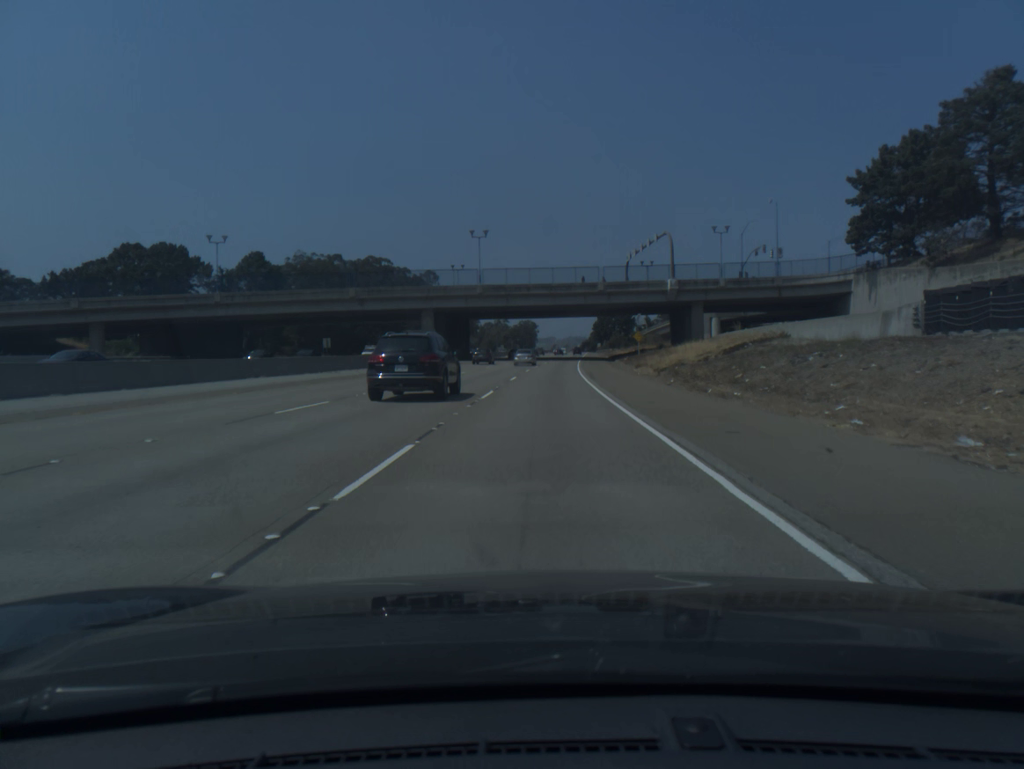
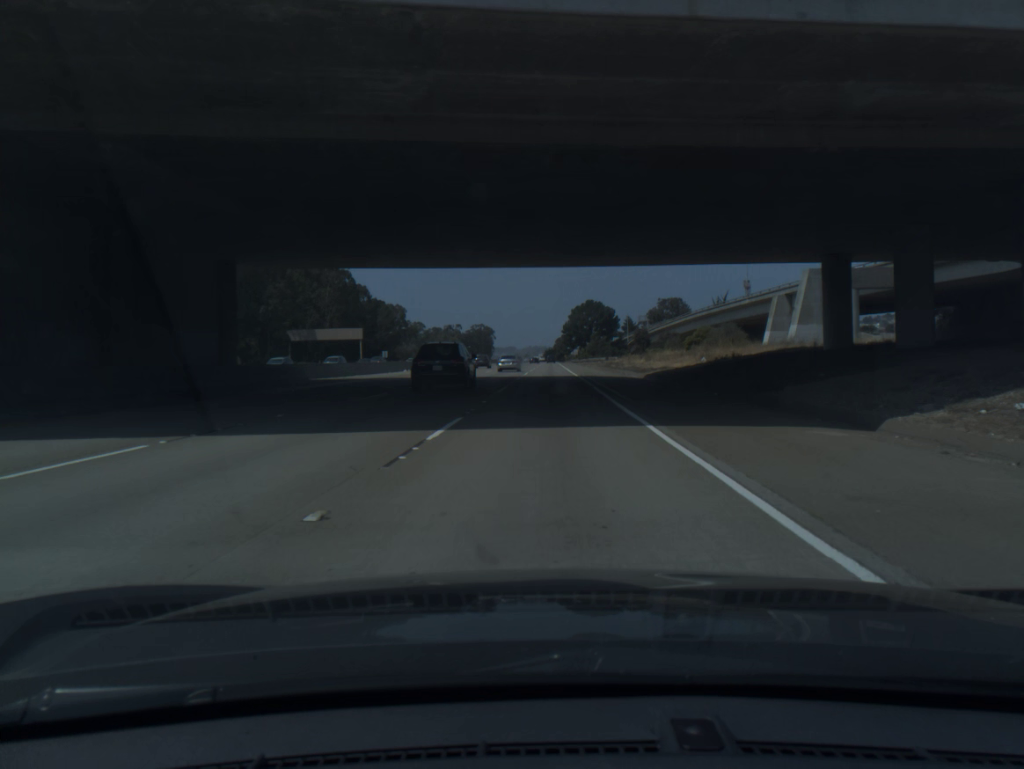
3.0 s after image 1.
(+1.9, +82.1) m; +3°
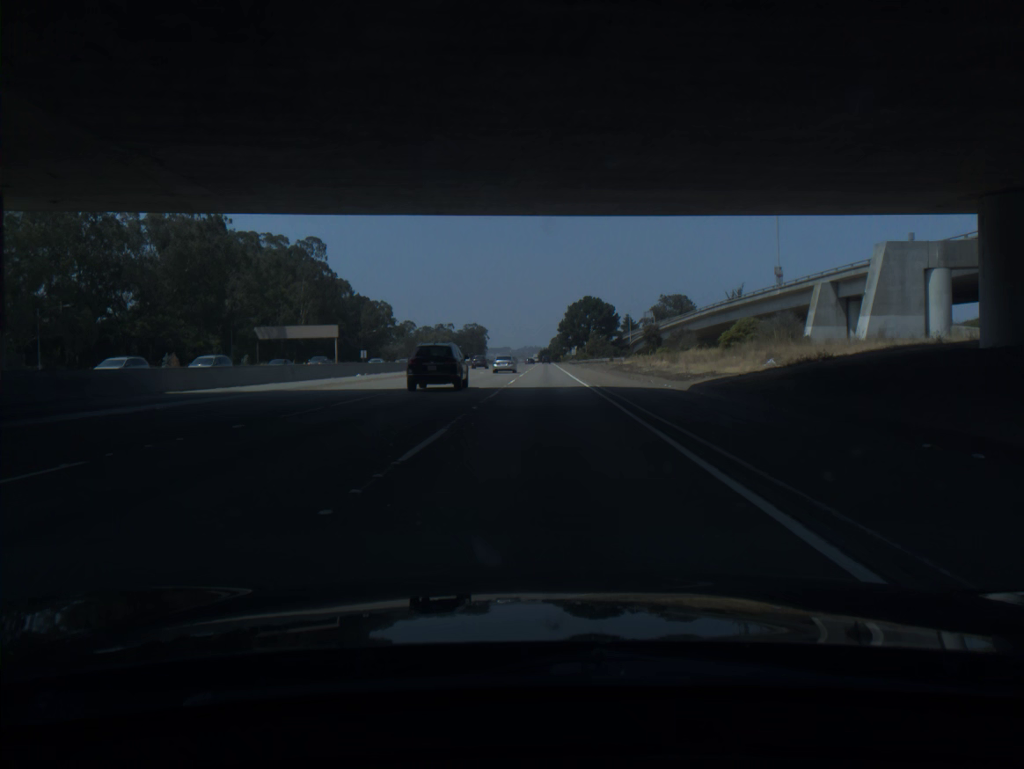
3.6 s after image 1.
(+0.1, +16.8) m; 0°
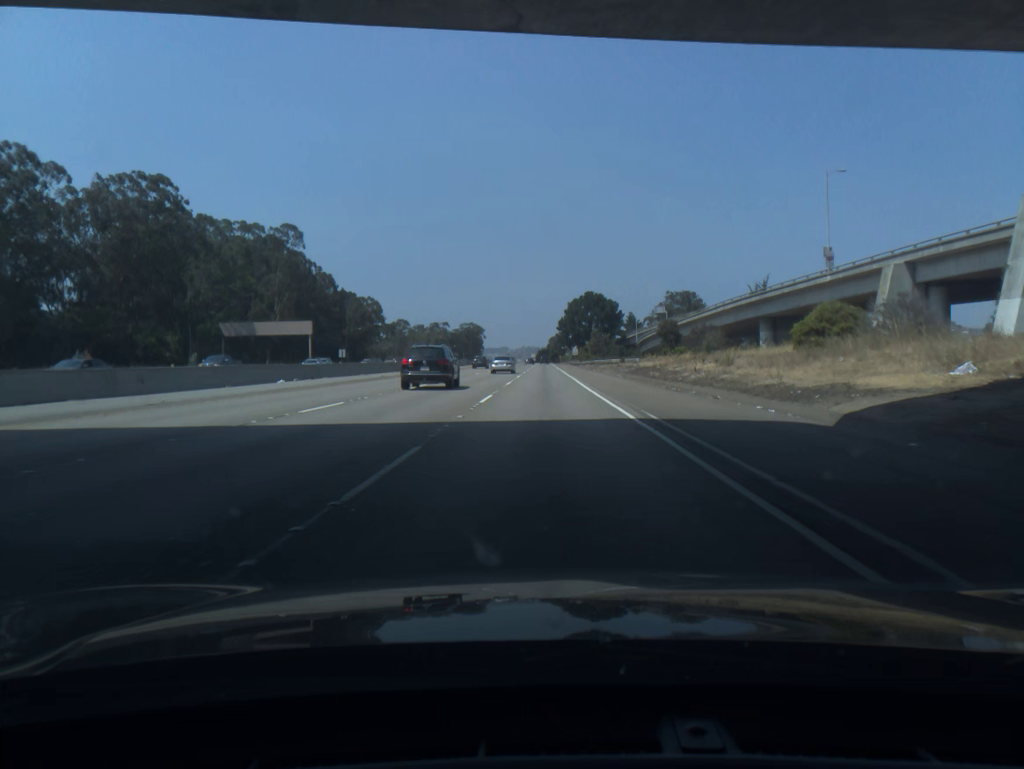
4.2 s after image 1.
(0.0, +16.9) m; 0°
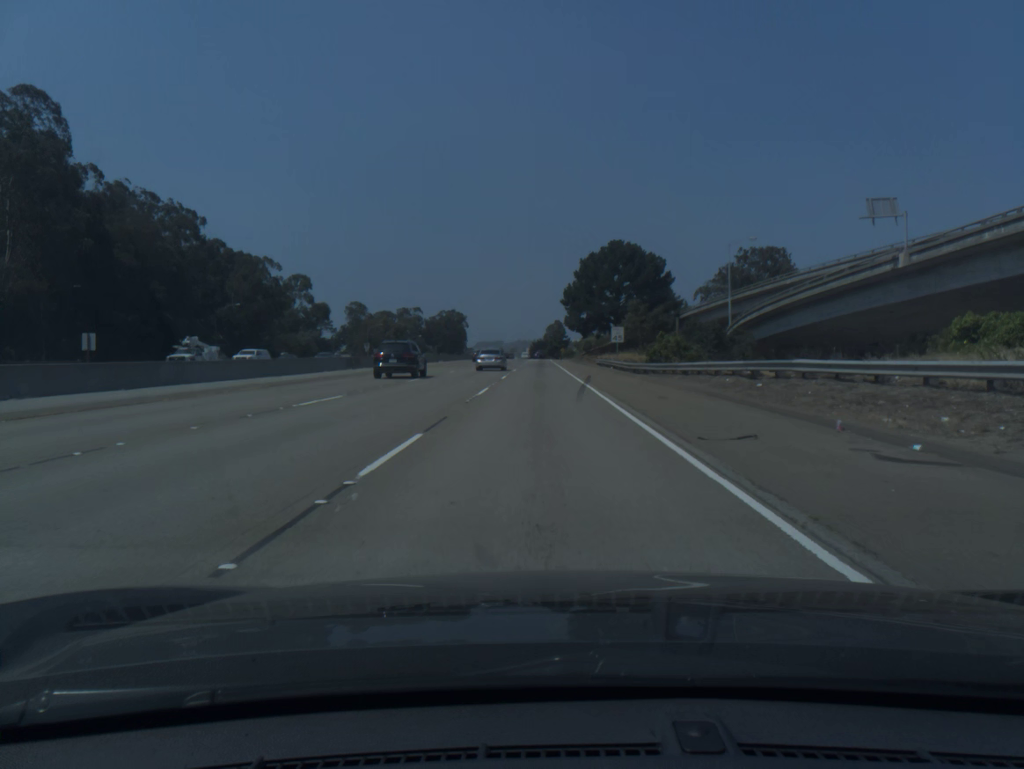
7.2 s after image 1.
(+0.2, +86.5) m; 0°
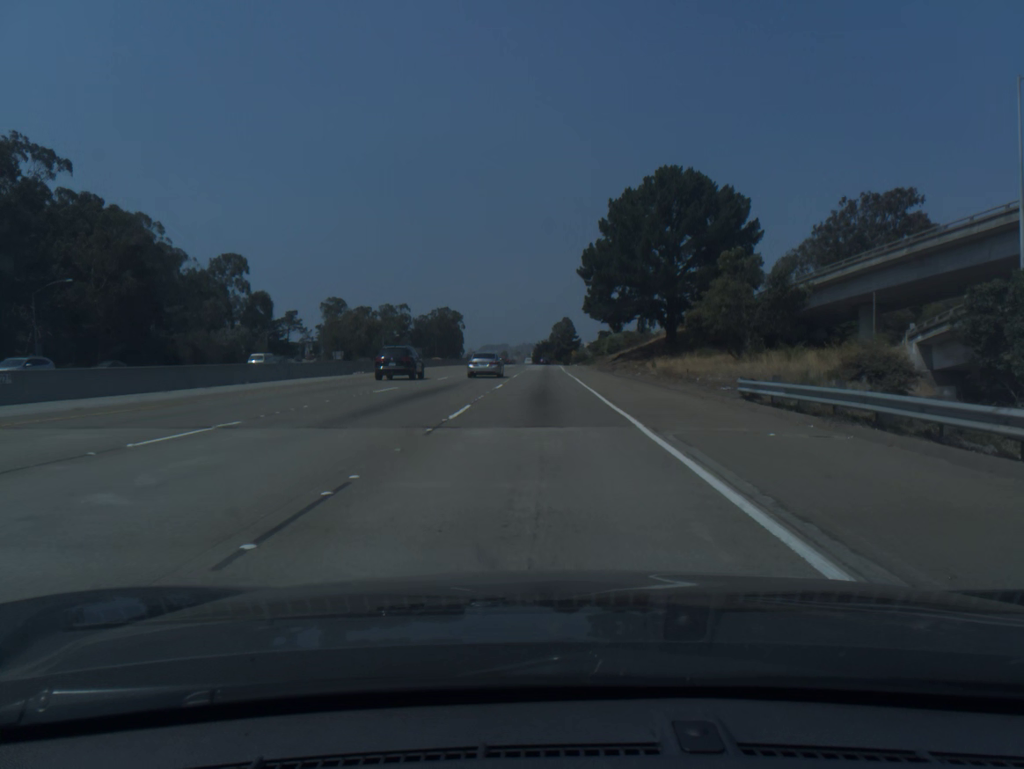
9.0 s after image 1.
(-0.1, +51.0) m; 0°
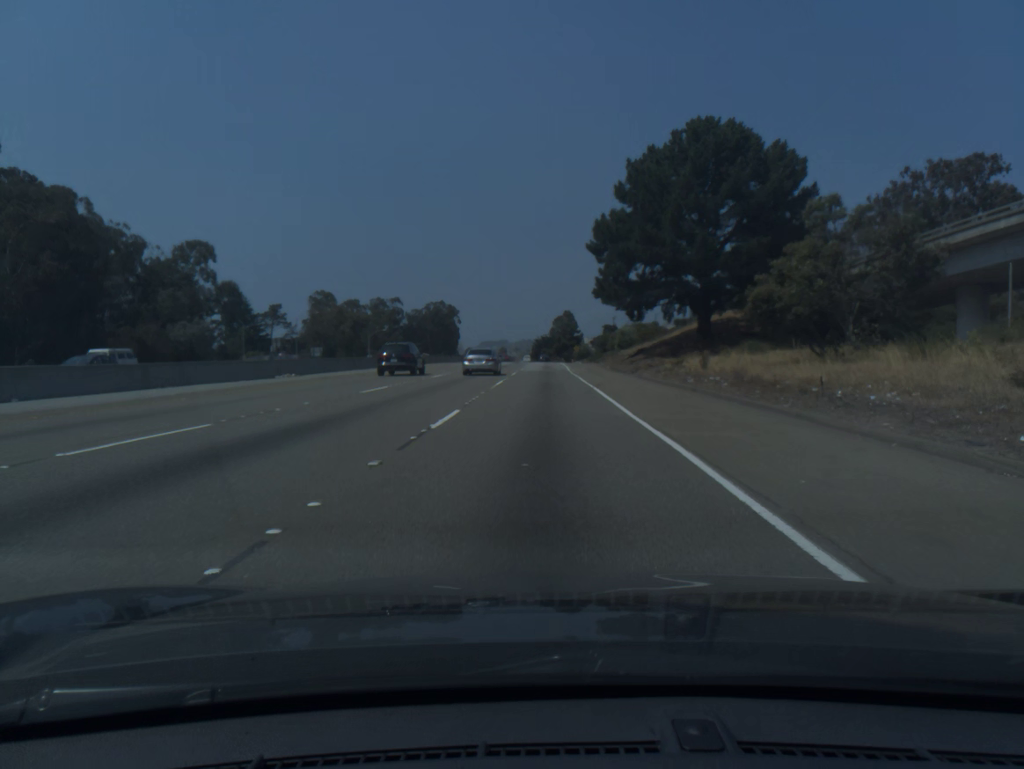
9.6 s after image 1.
(0.0, +16.5) m; 0°
